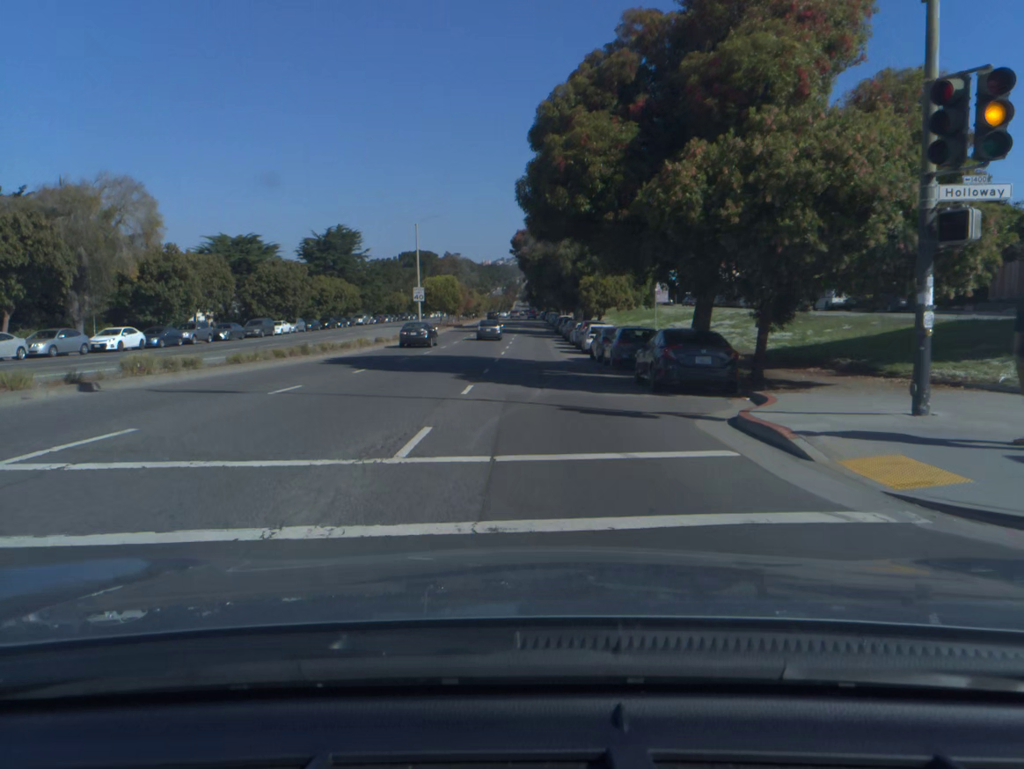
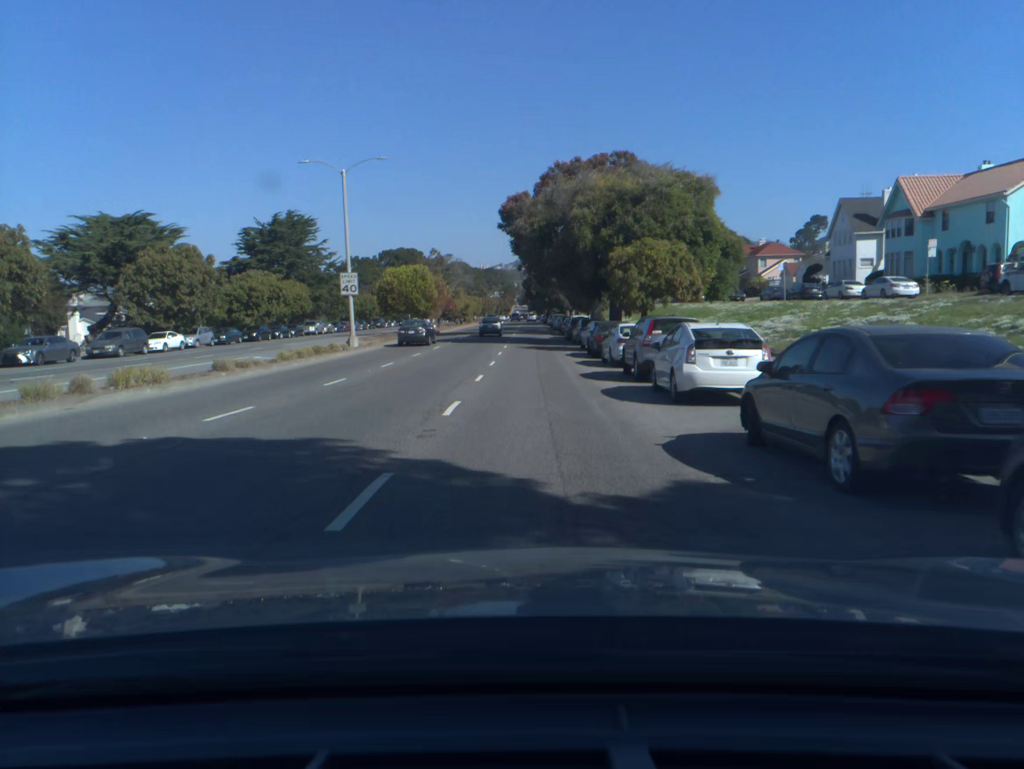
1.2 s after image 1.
(0.0, +25.1) m; 0°
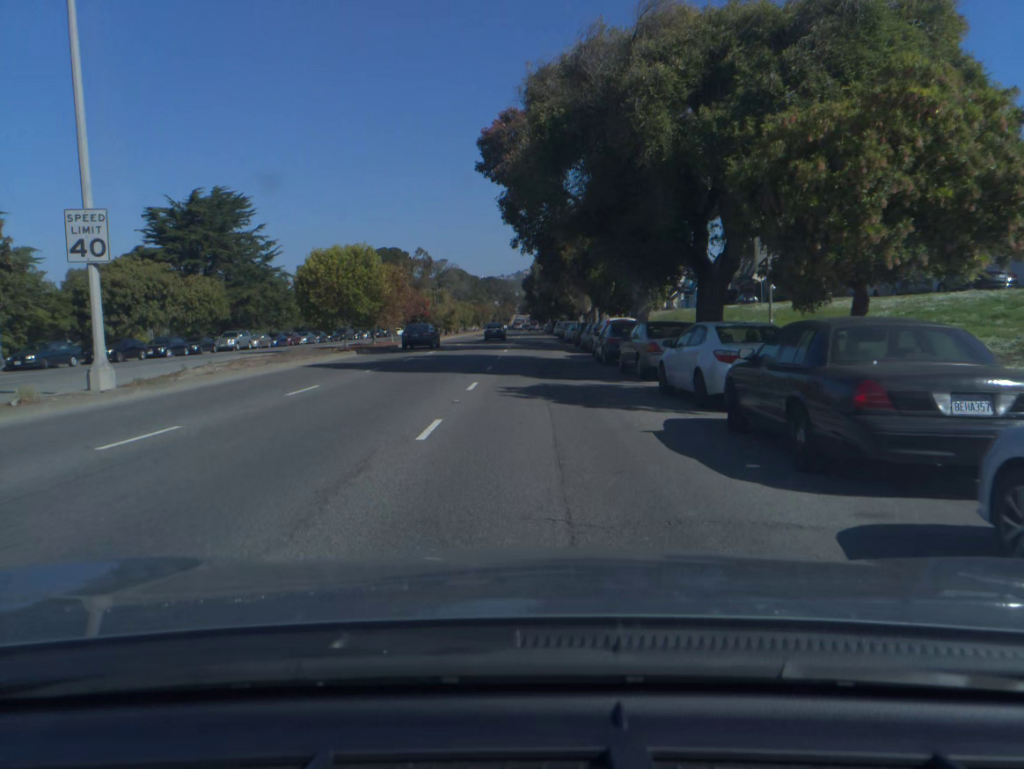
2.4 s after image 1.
(+0.1, +24.9) m; 0°
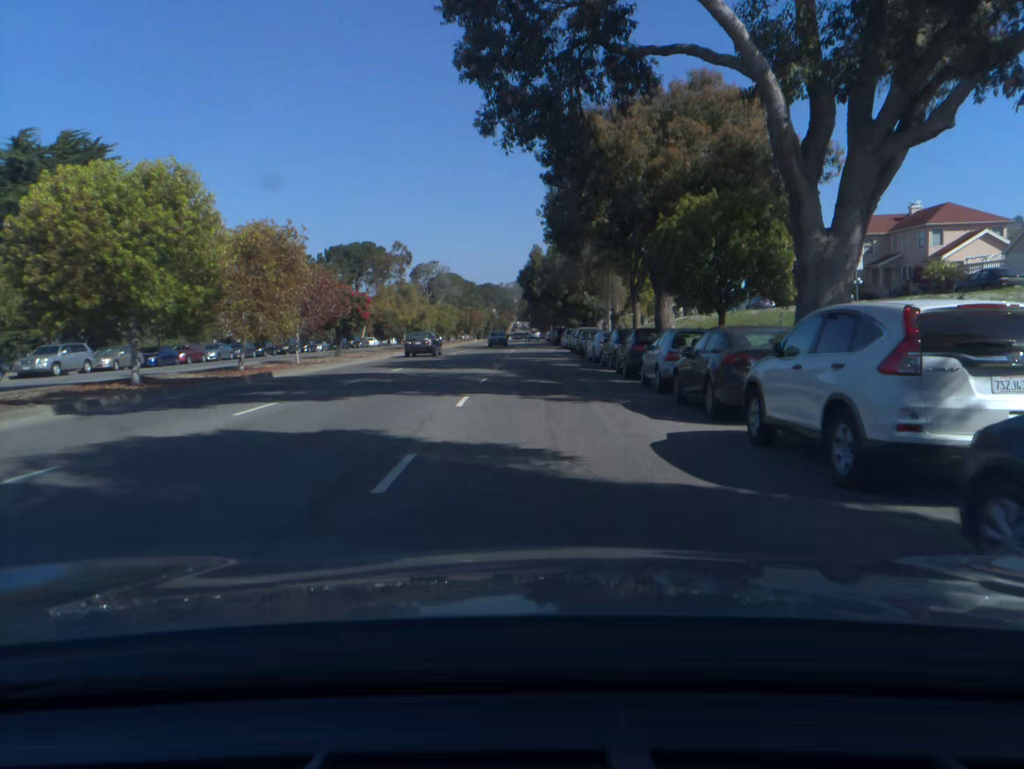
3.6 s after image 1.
(0.0, +25.0) m; 0°
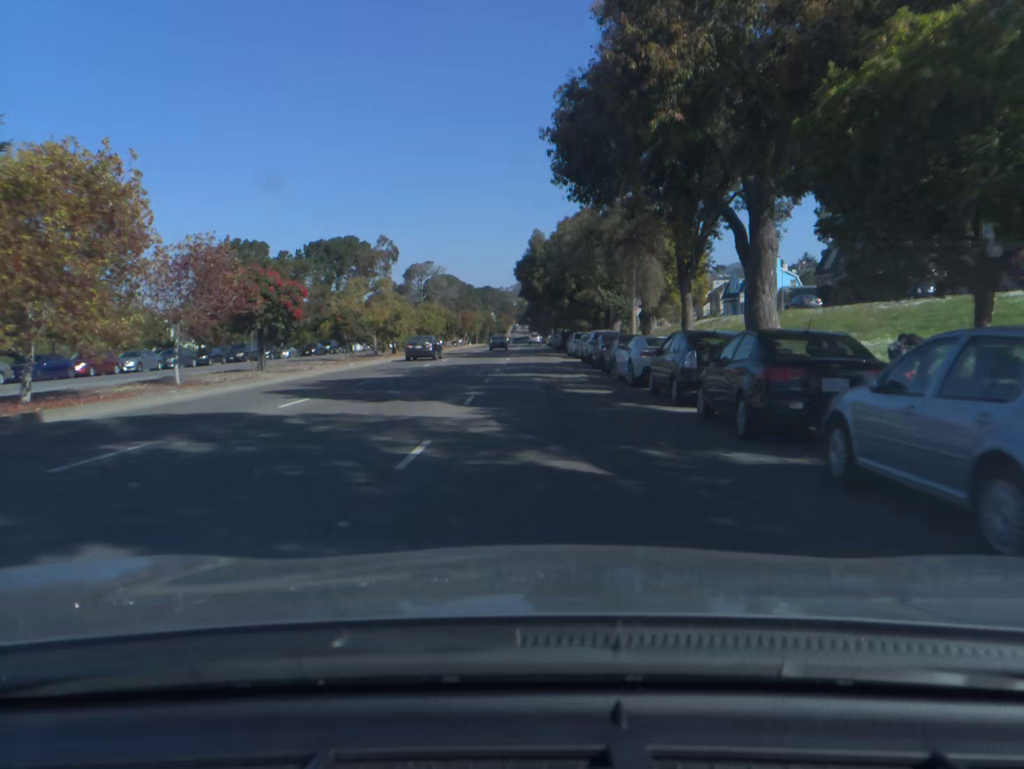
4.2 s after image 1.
(0.0, +12.7) m; 0°
